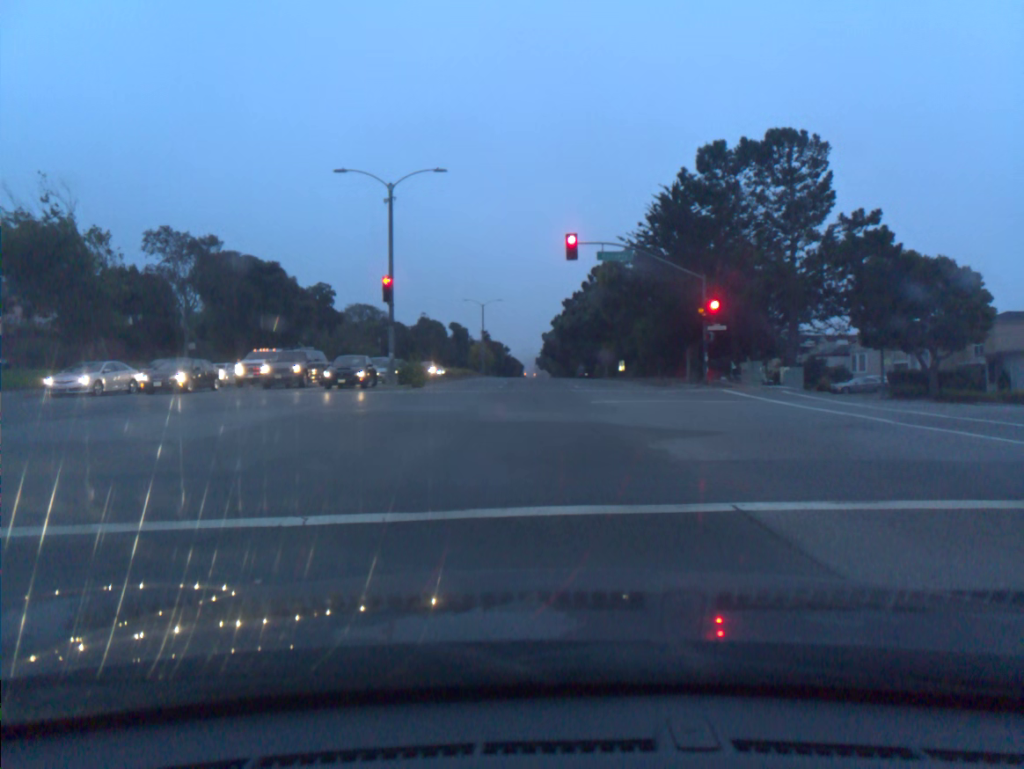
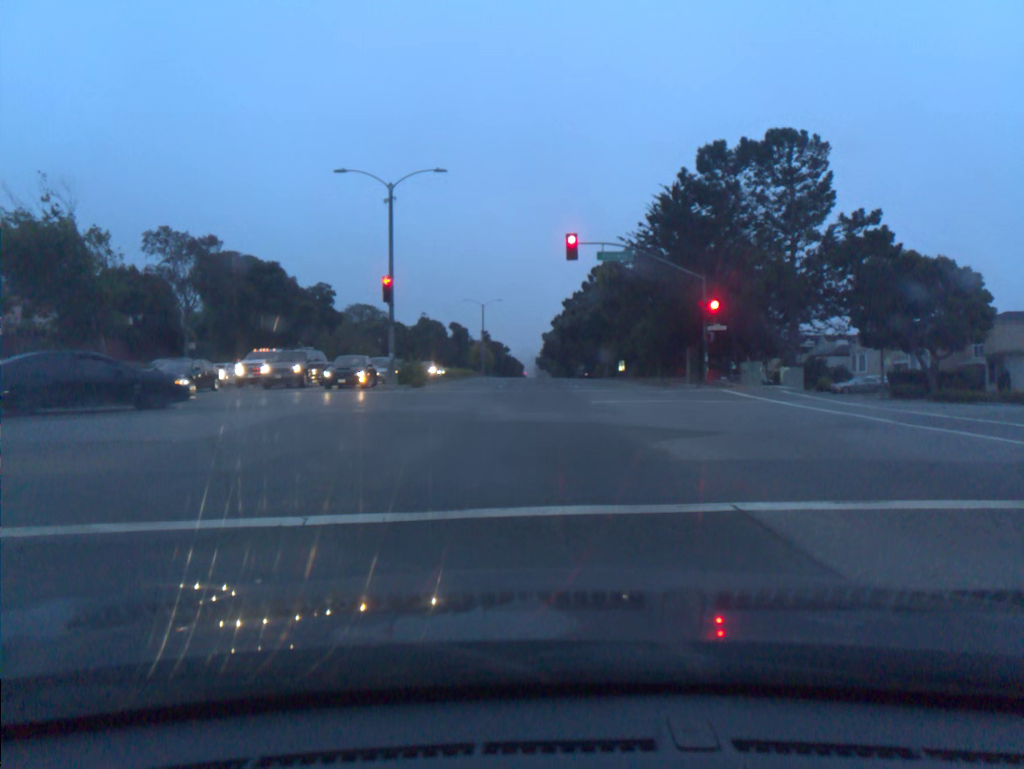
(0.0, 0.0) m; 0°
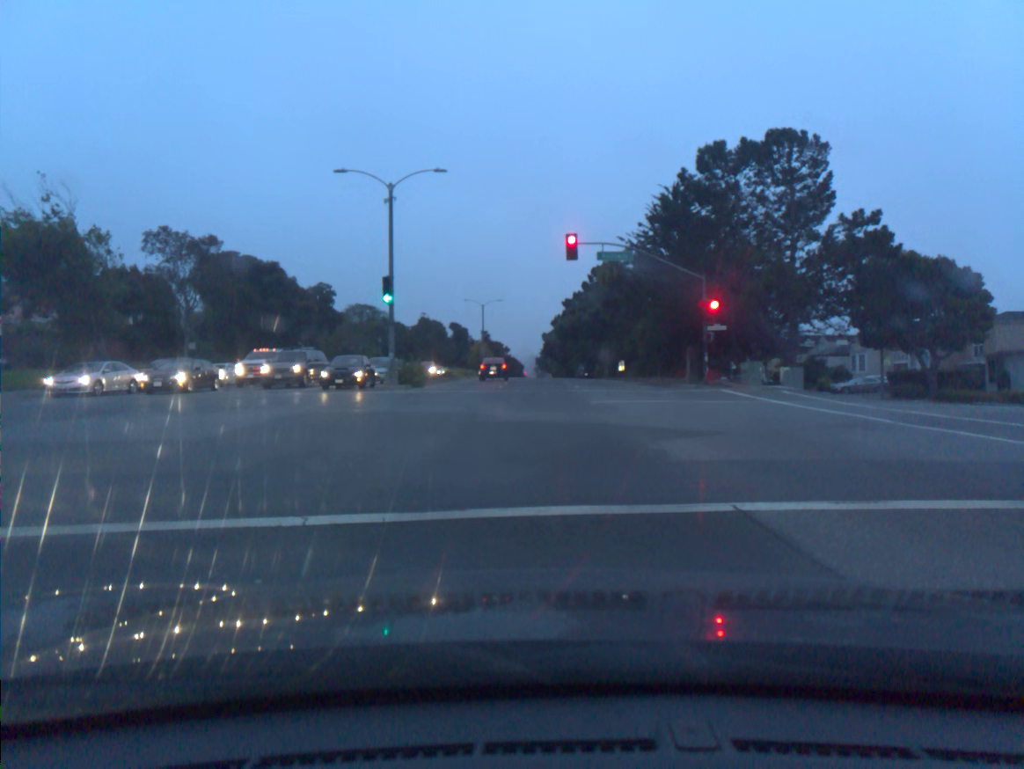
(0.0, 0.0) m; 0°
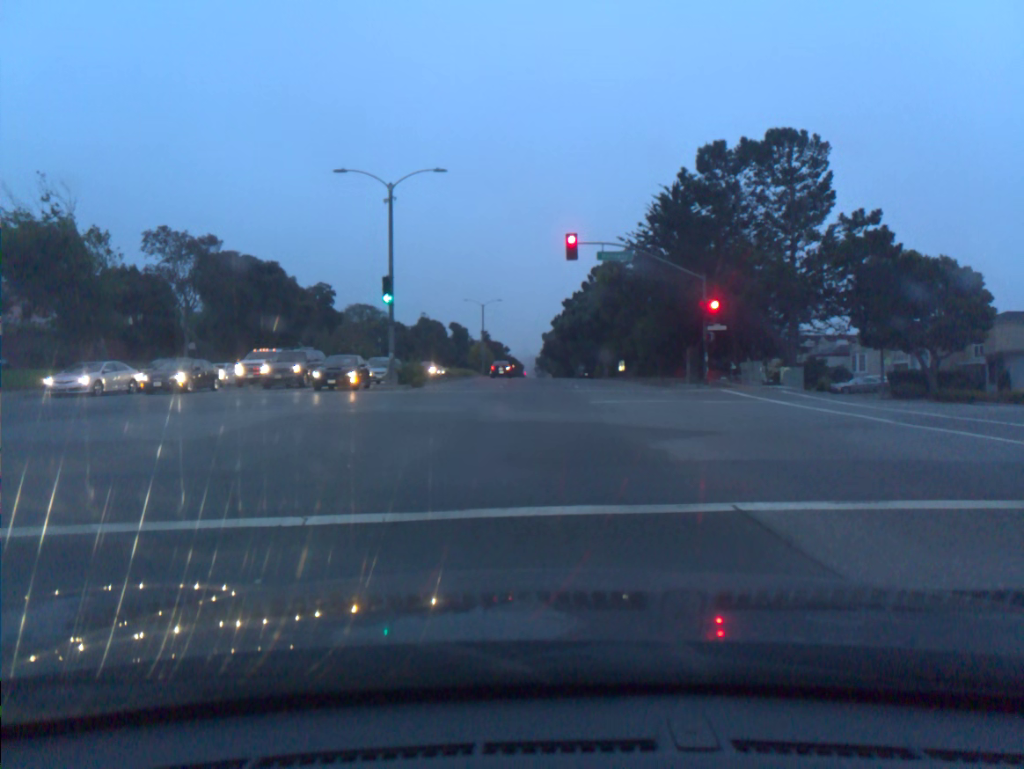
(0.0, 0.0) m; 0°
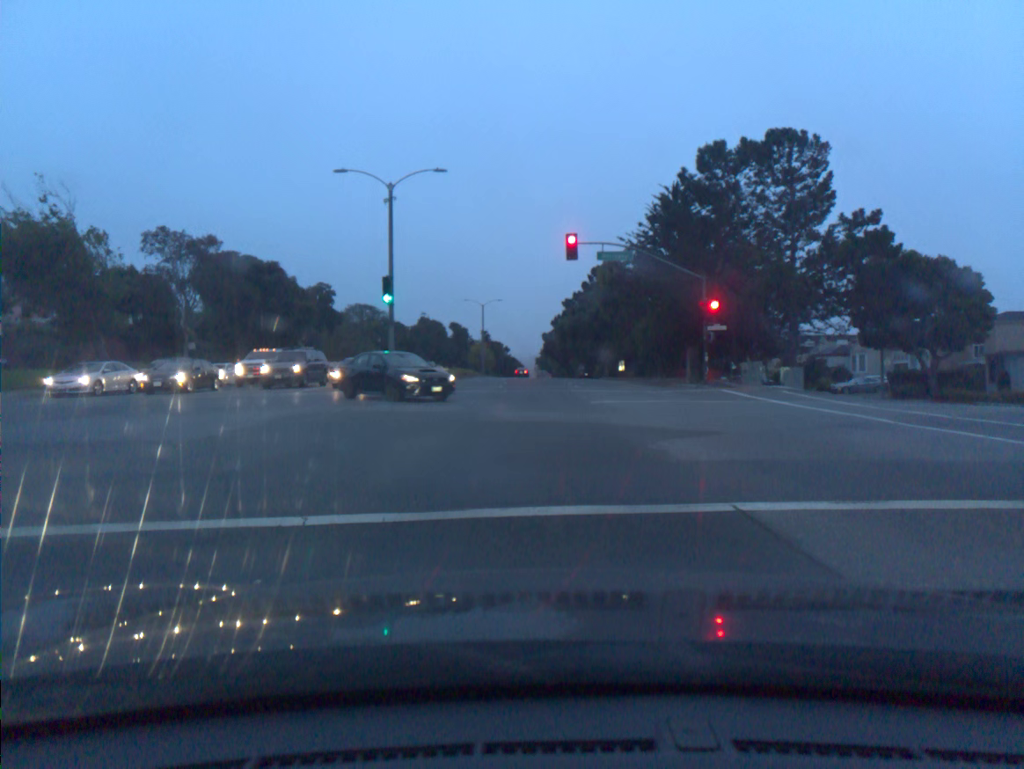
(0.0, 0.0) m; 0°
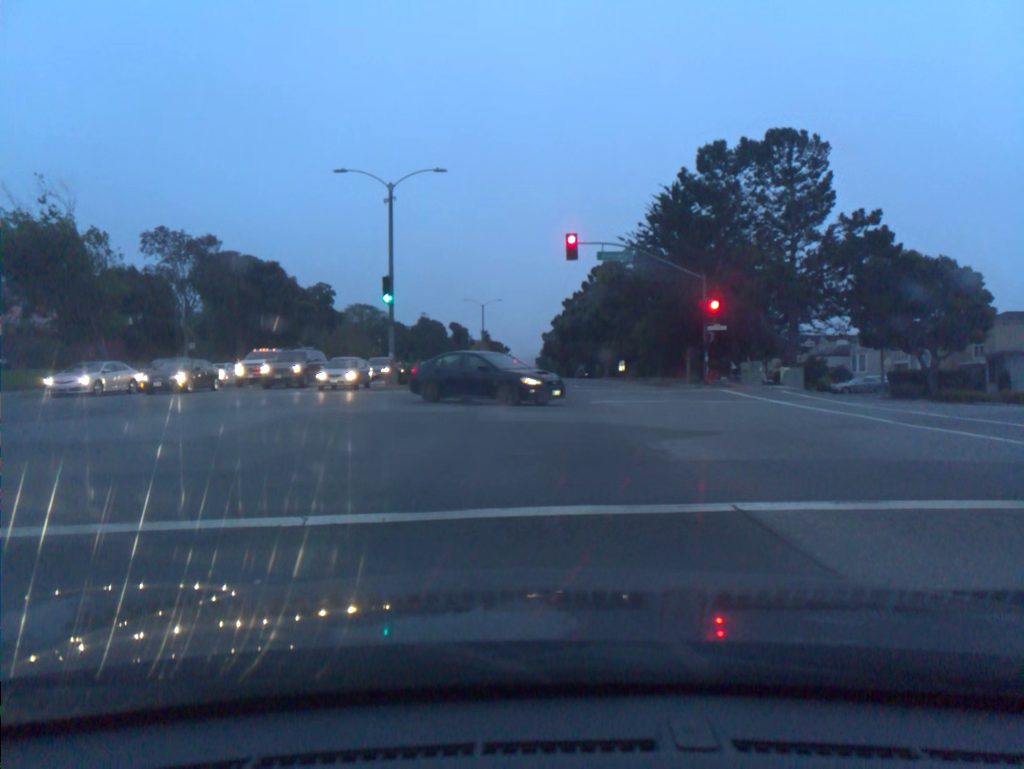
(0.0, 0.0) m; 0°
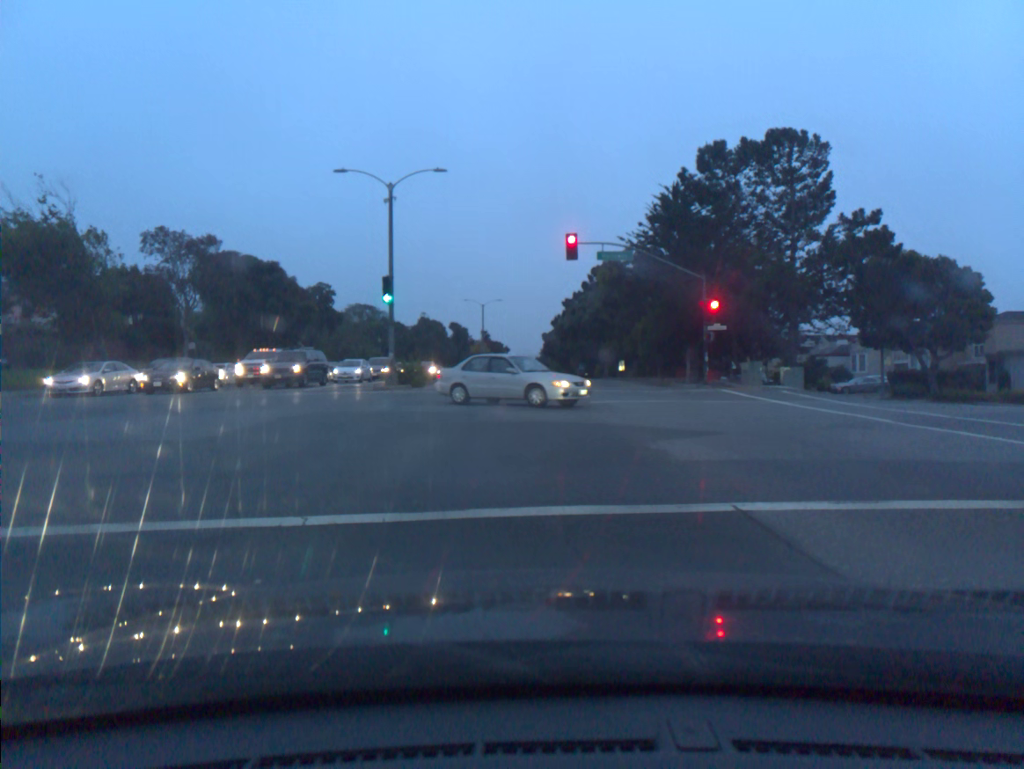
(0.0, 0.0) m; 0°
